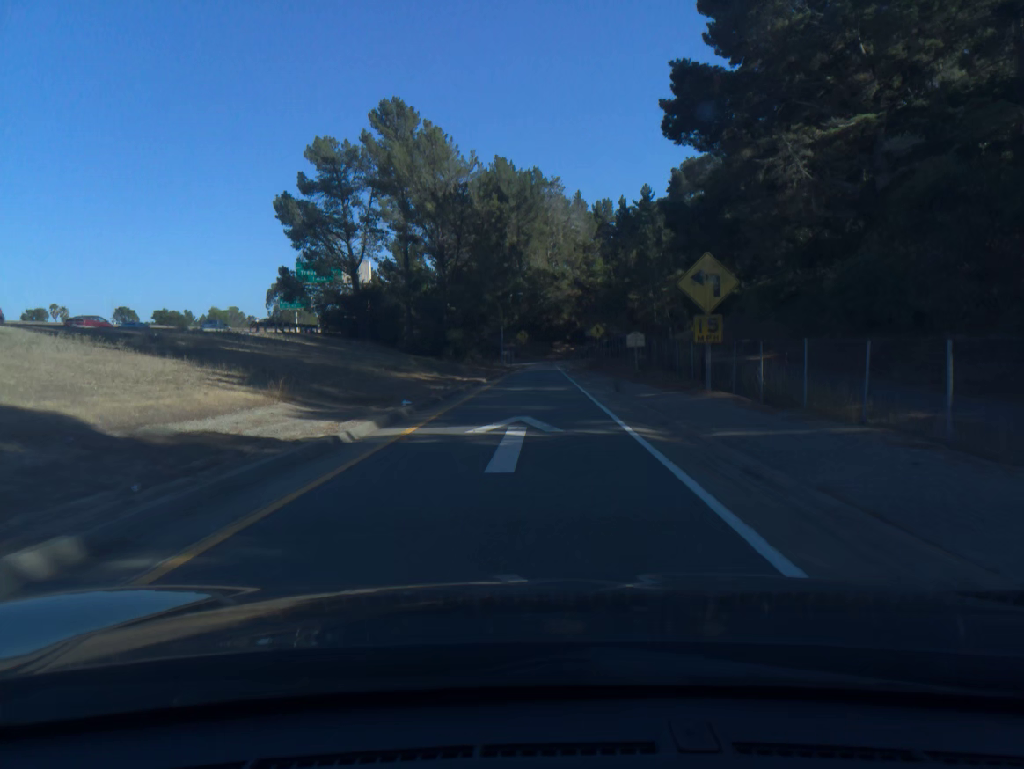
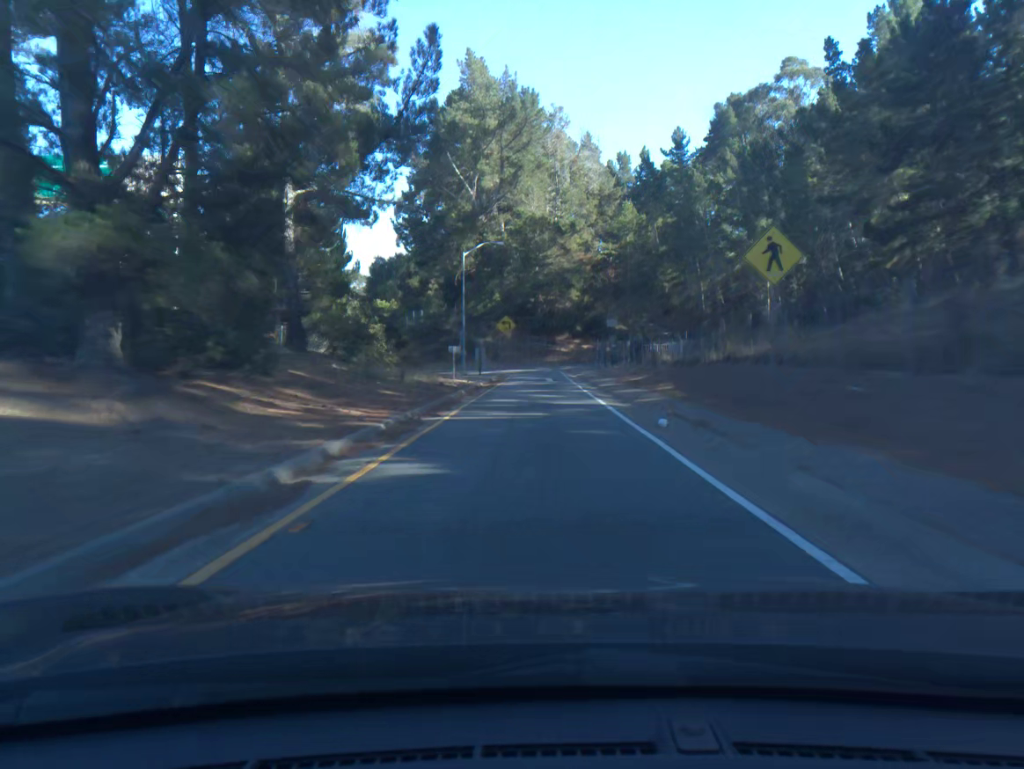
(-0.1, +50.2) m; +1°
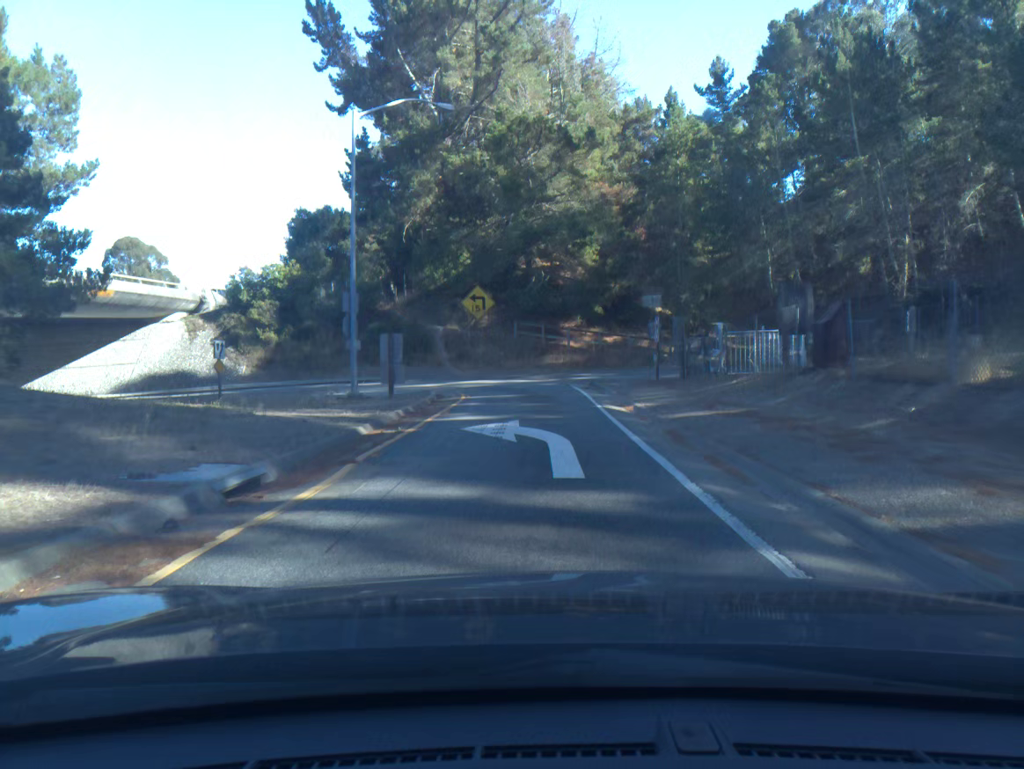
(+0.2, +32.7) m; 0°
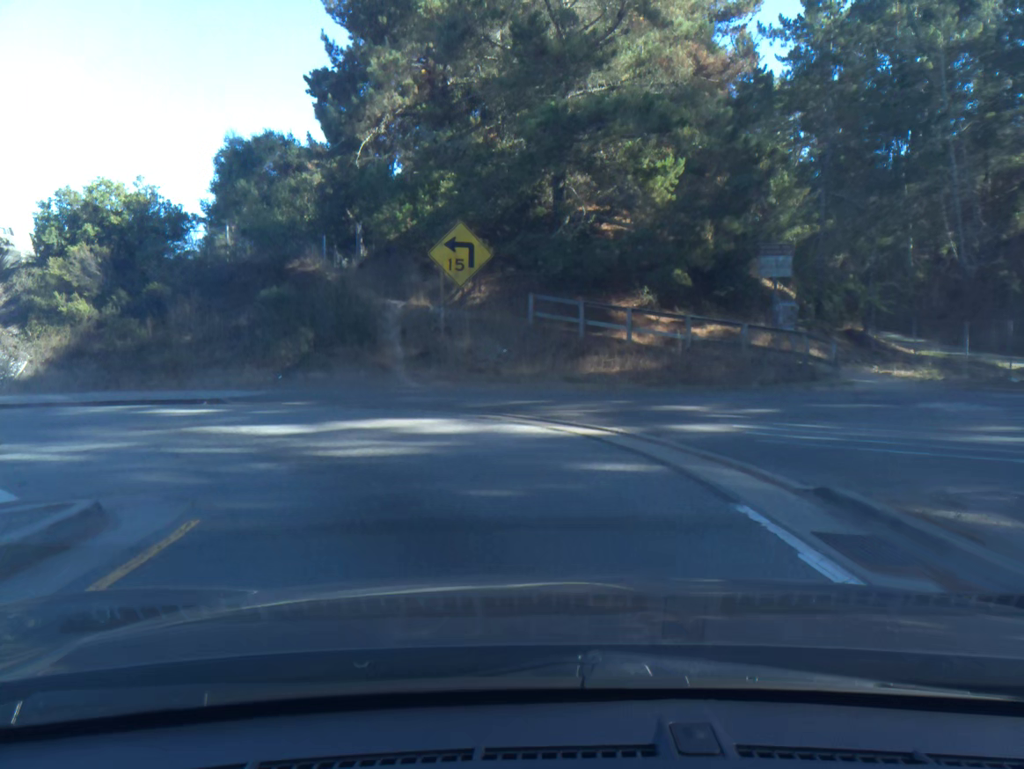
(-0.2, +23.0) m; -3°
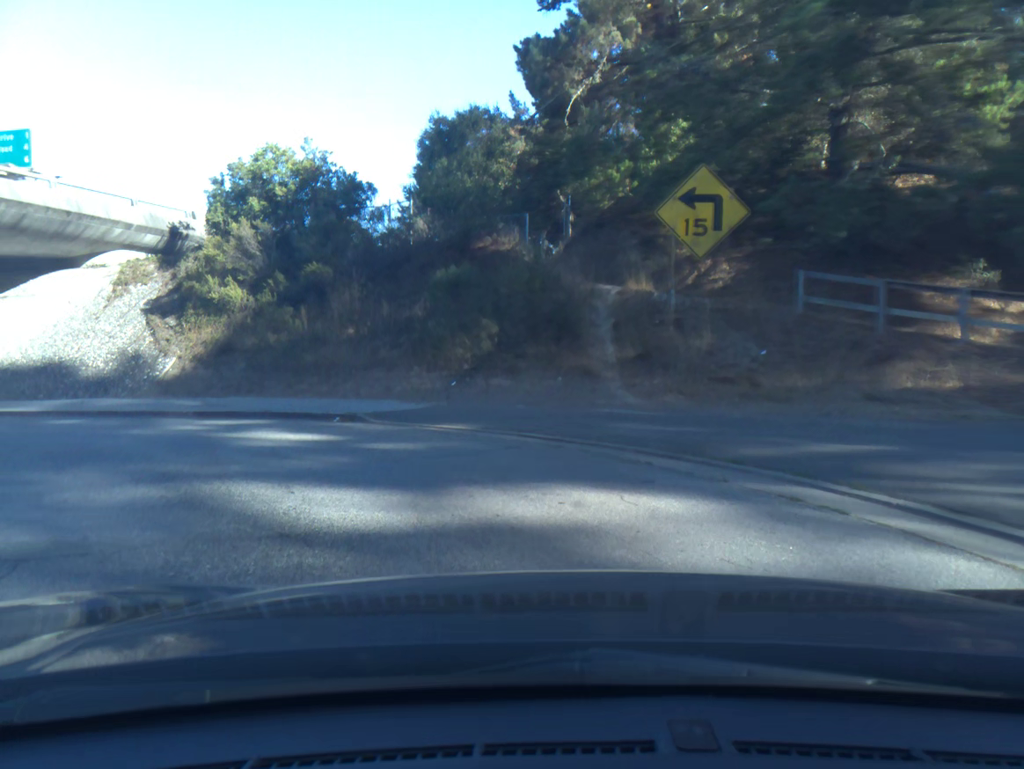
(-1.1, +7.8) m; -19°
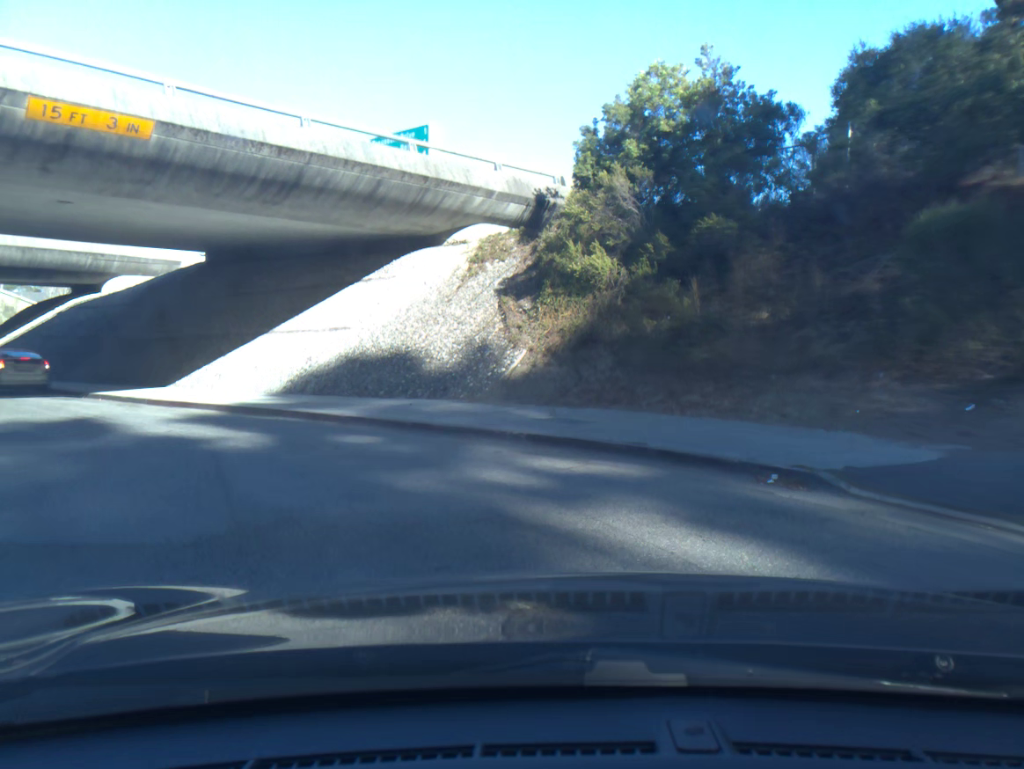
(-1.6, +7.3) m; -27°
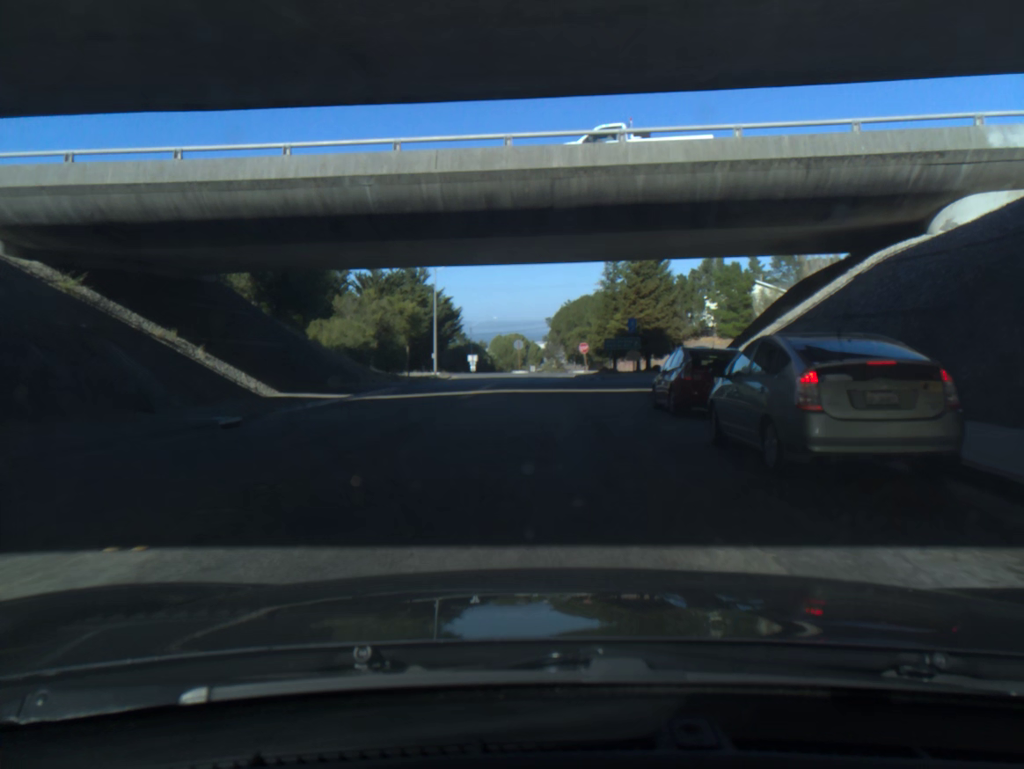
(-10.5, +19.2) m; -45°
